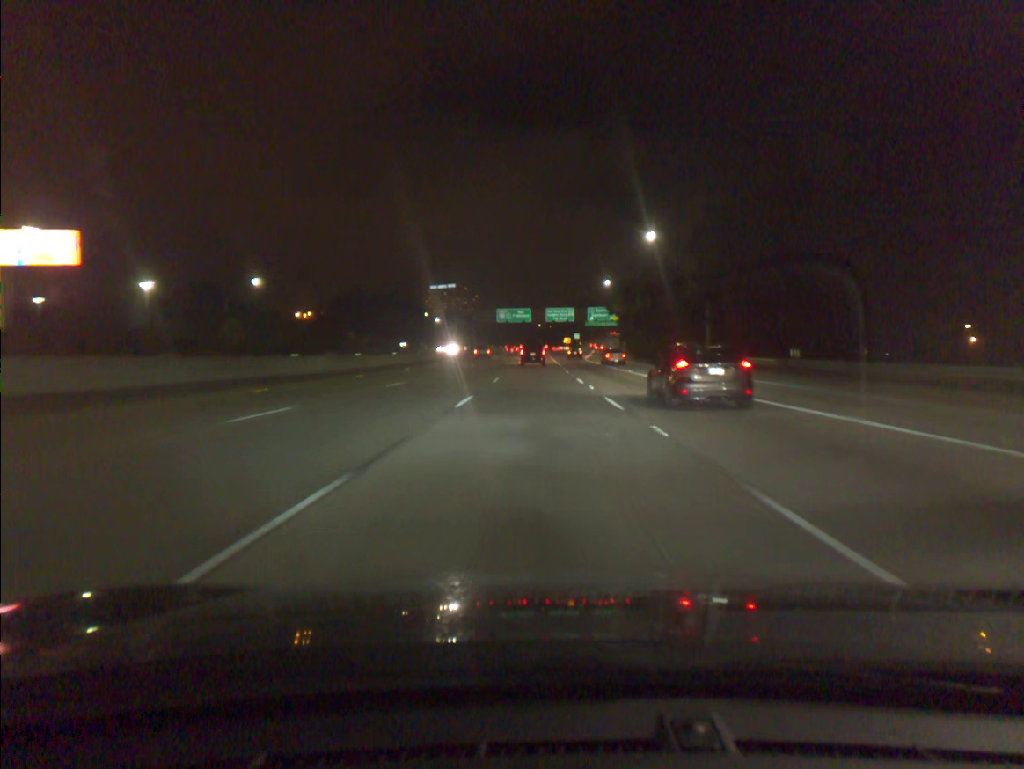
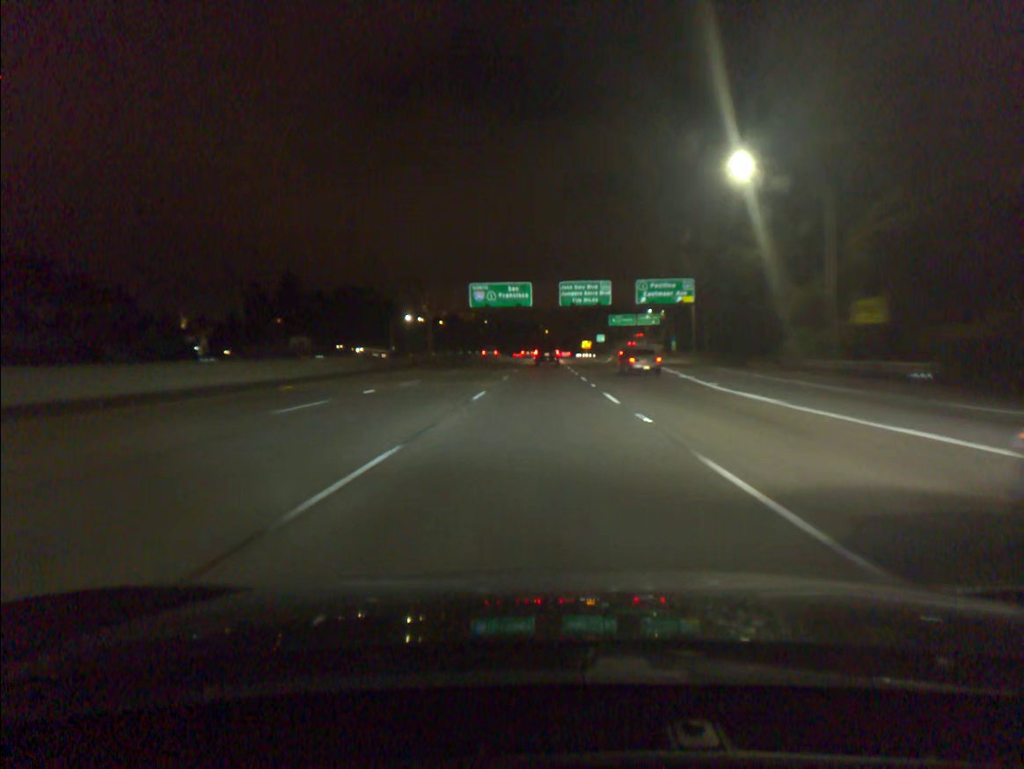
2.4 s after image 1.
(-0.3, +70.8) m; -1°
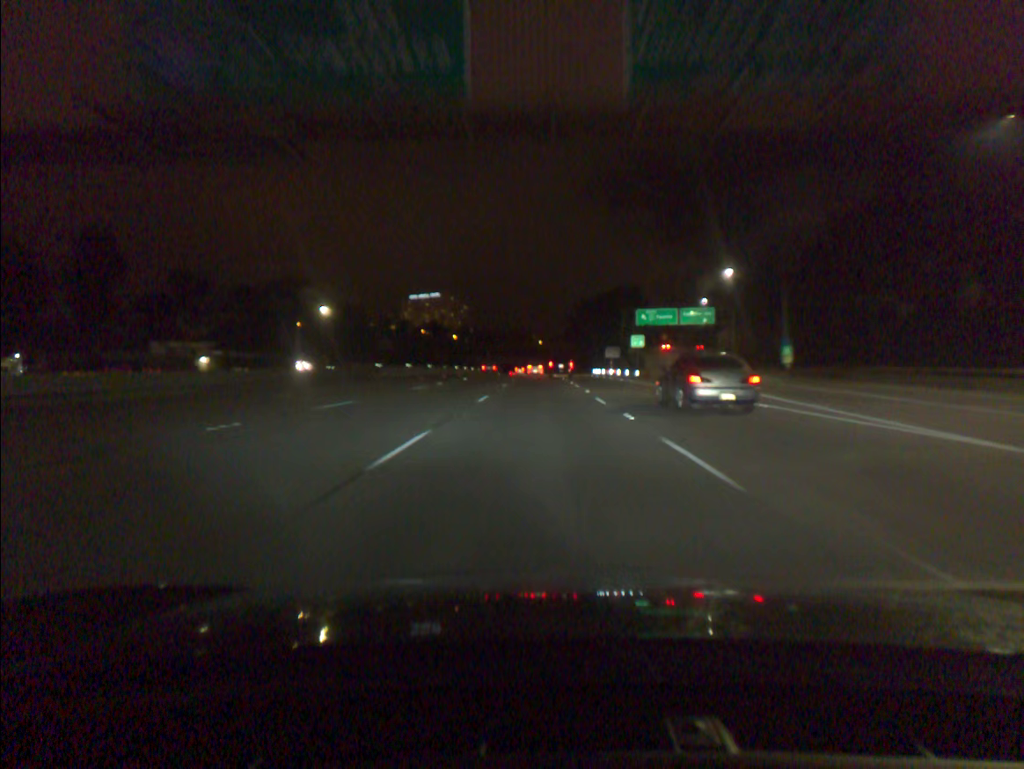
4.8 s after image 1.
(+0.2, +70.2) m; 0°
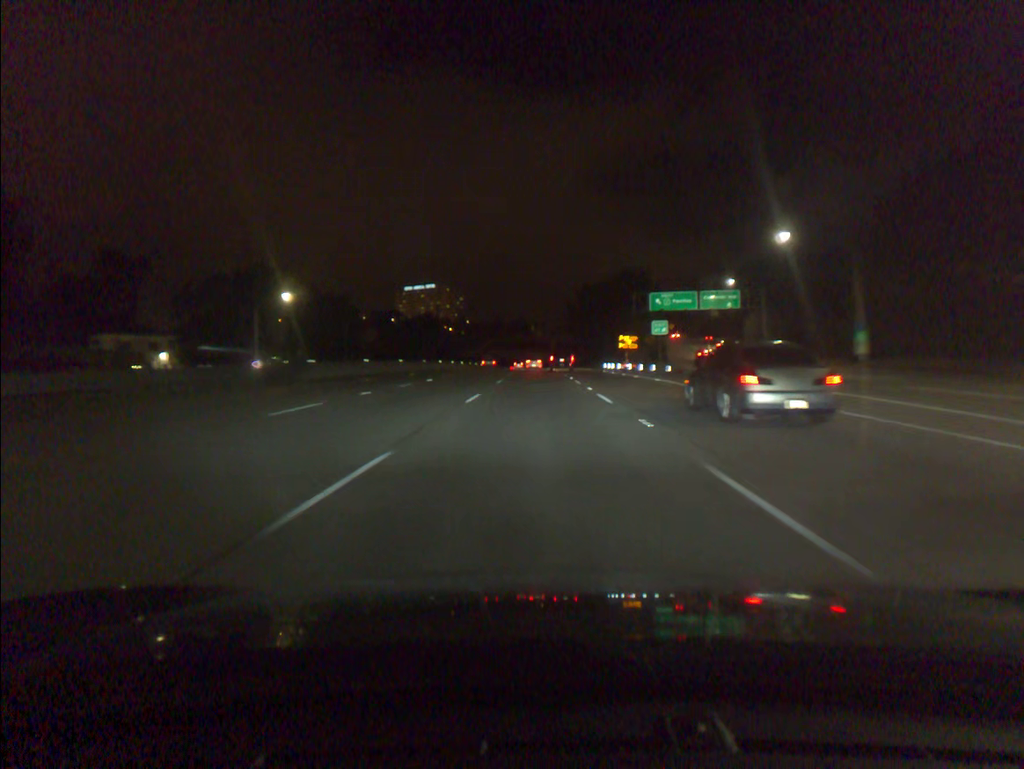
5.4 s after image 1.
(0.0, +17.7) m; 0°
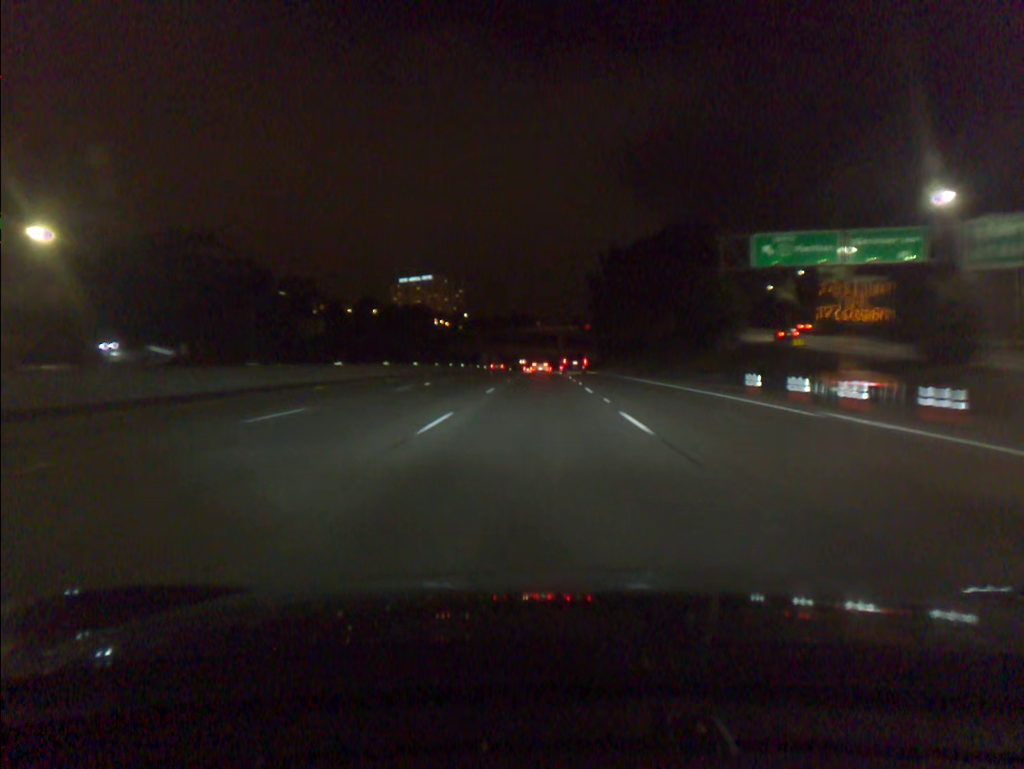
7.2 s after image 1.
(-0.2, +53.5) m; 0°
